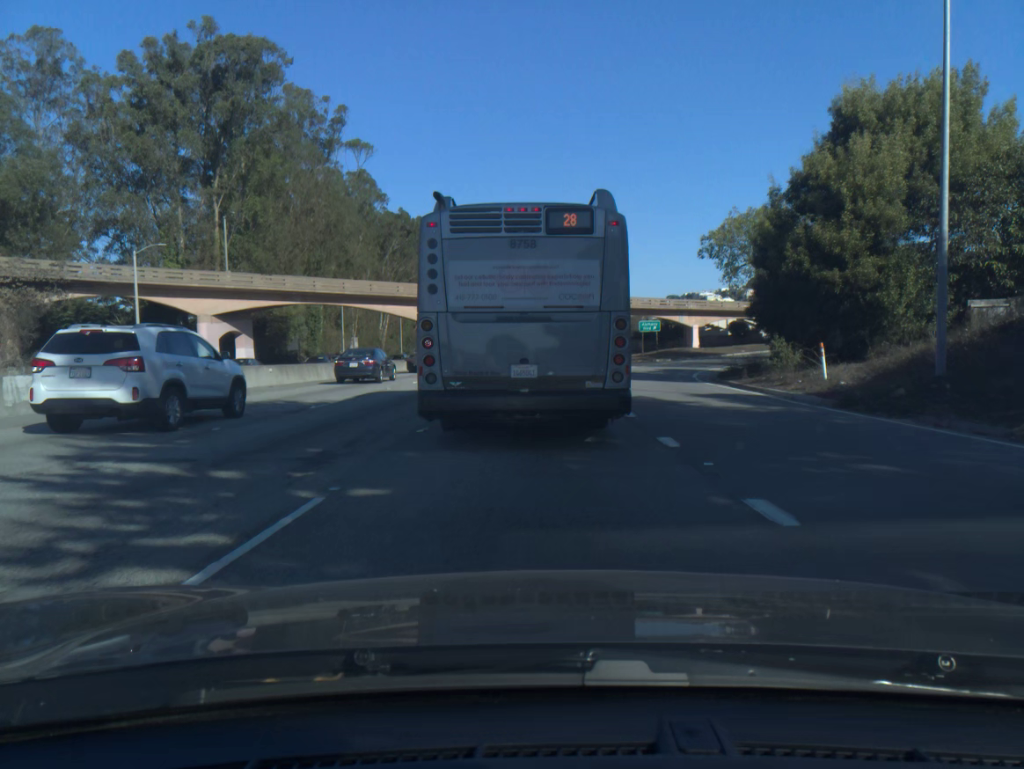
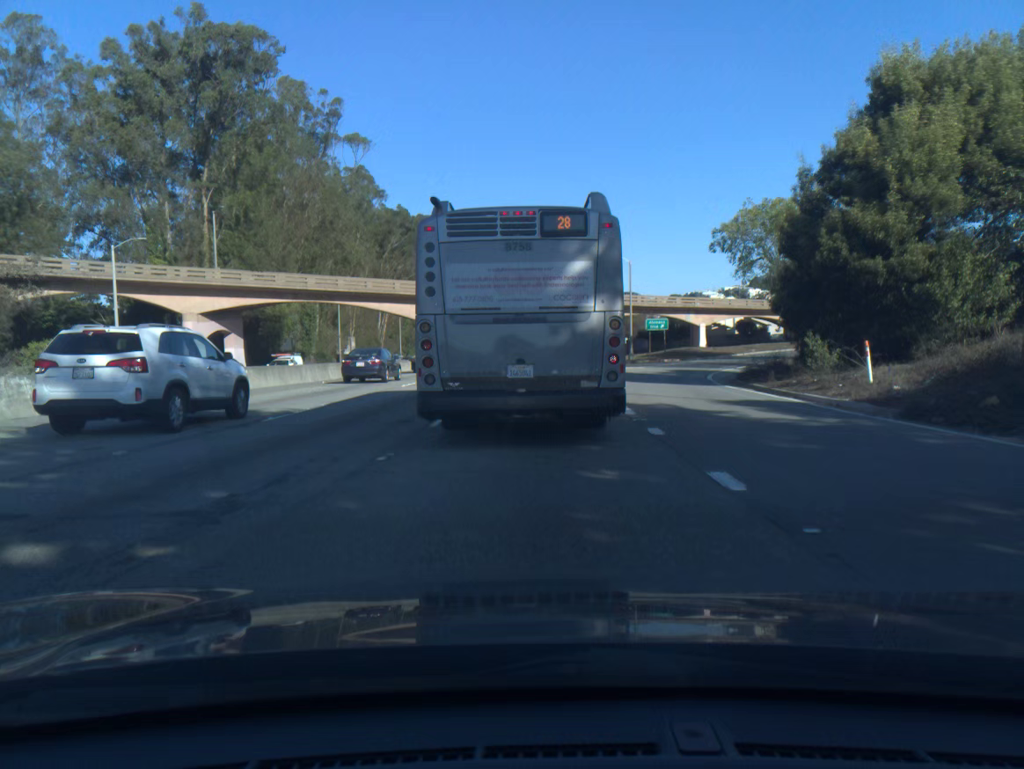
(0.0, +3.1) m; 0°
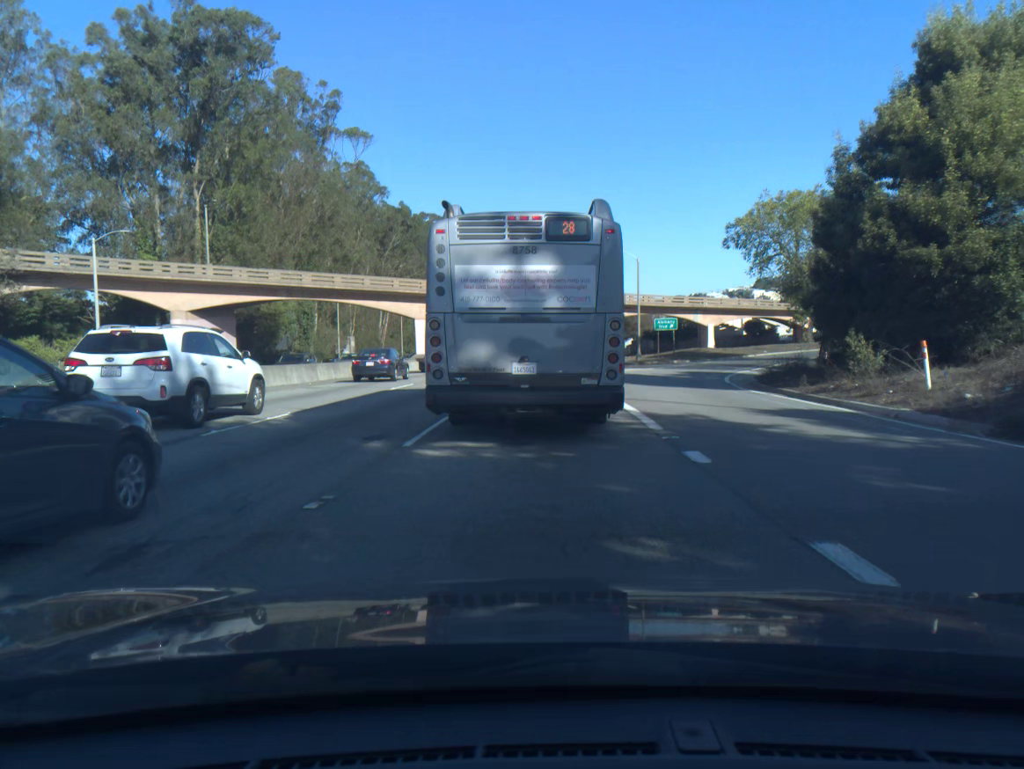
(0.0, +2.9) m; 0°
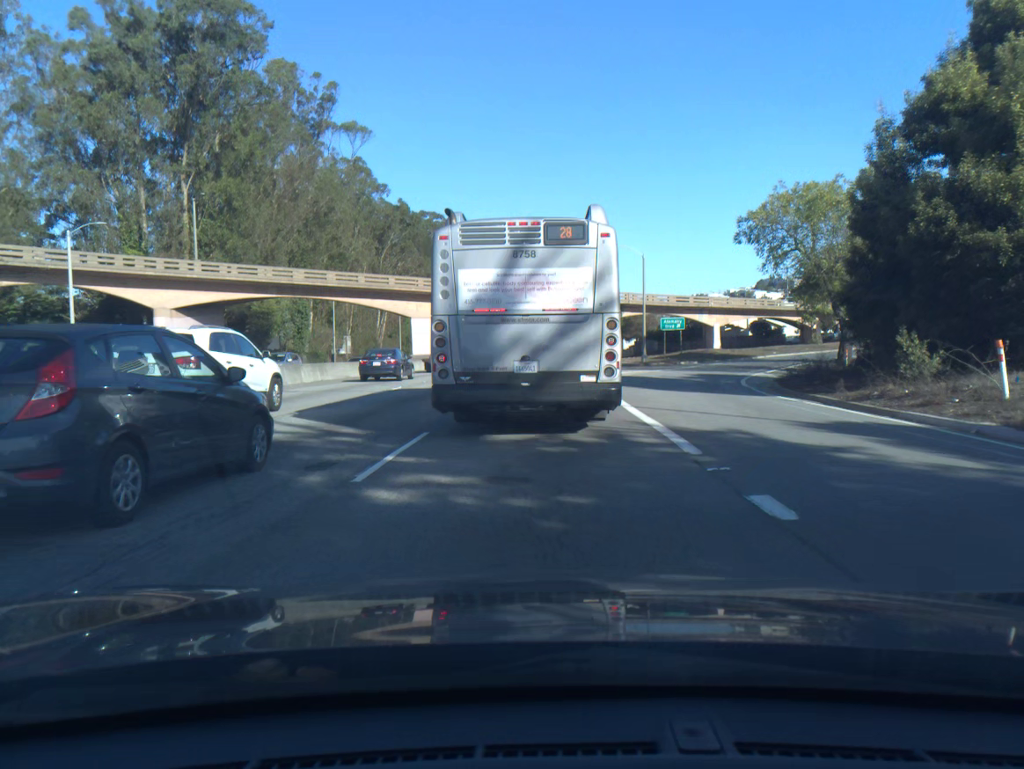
(0.0, +2.8) m; 0°
